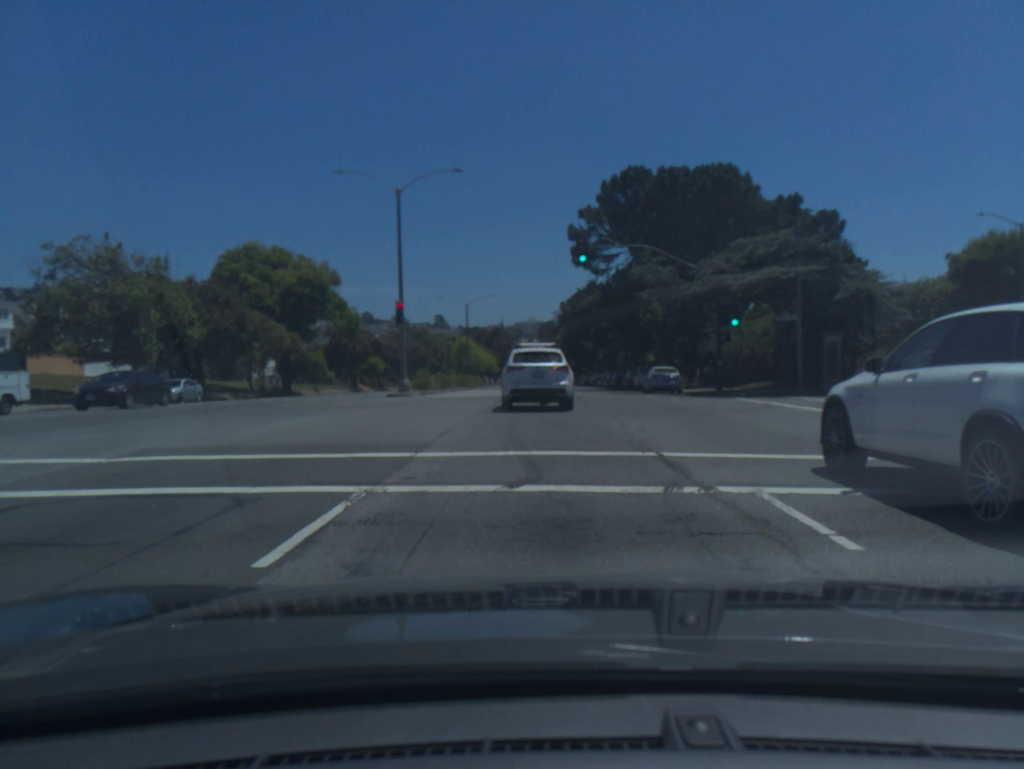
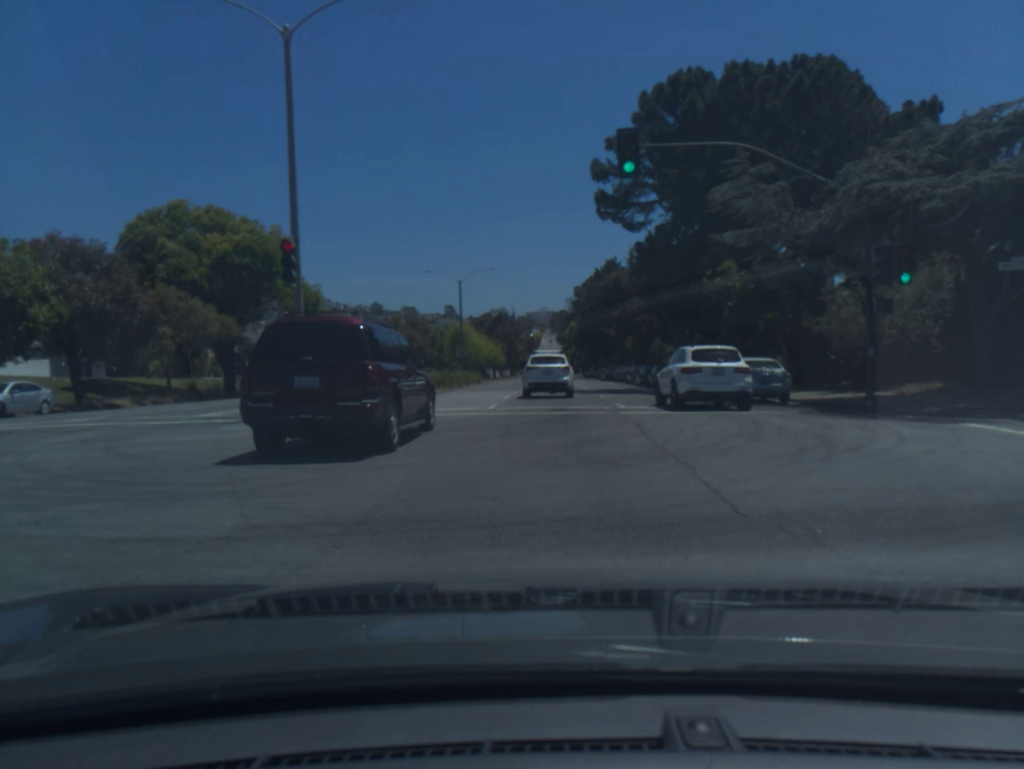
(-0.1, +16.0) m; 0°
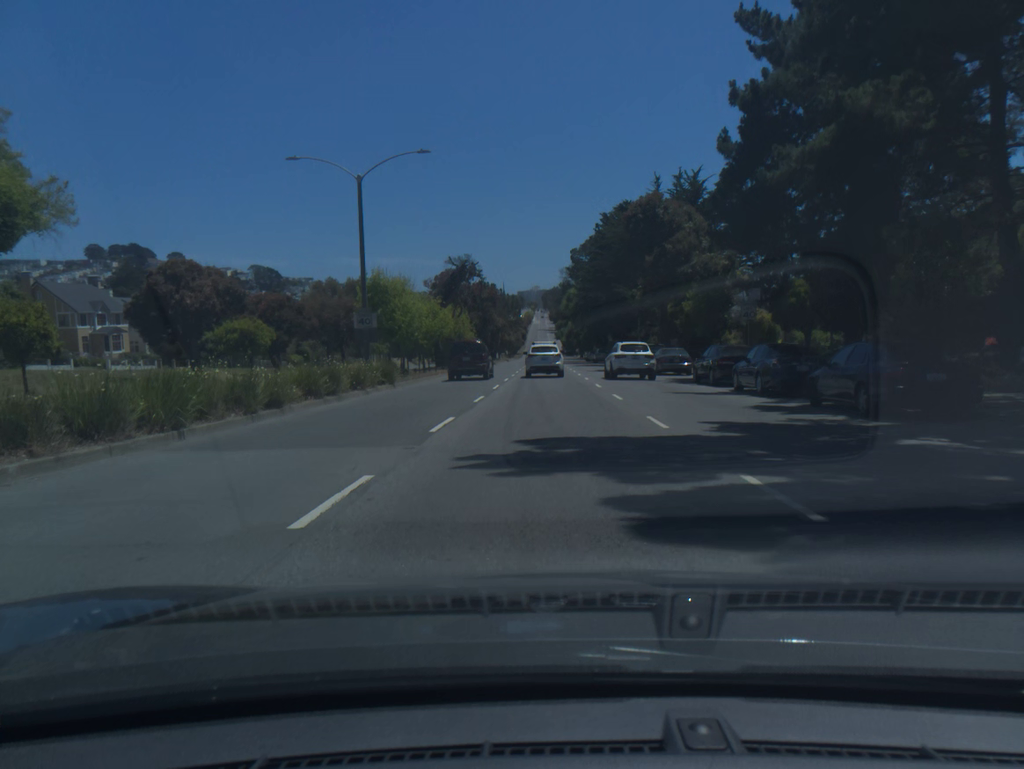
(+0.3, +30.9) m; +1°
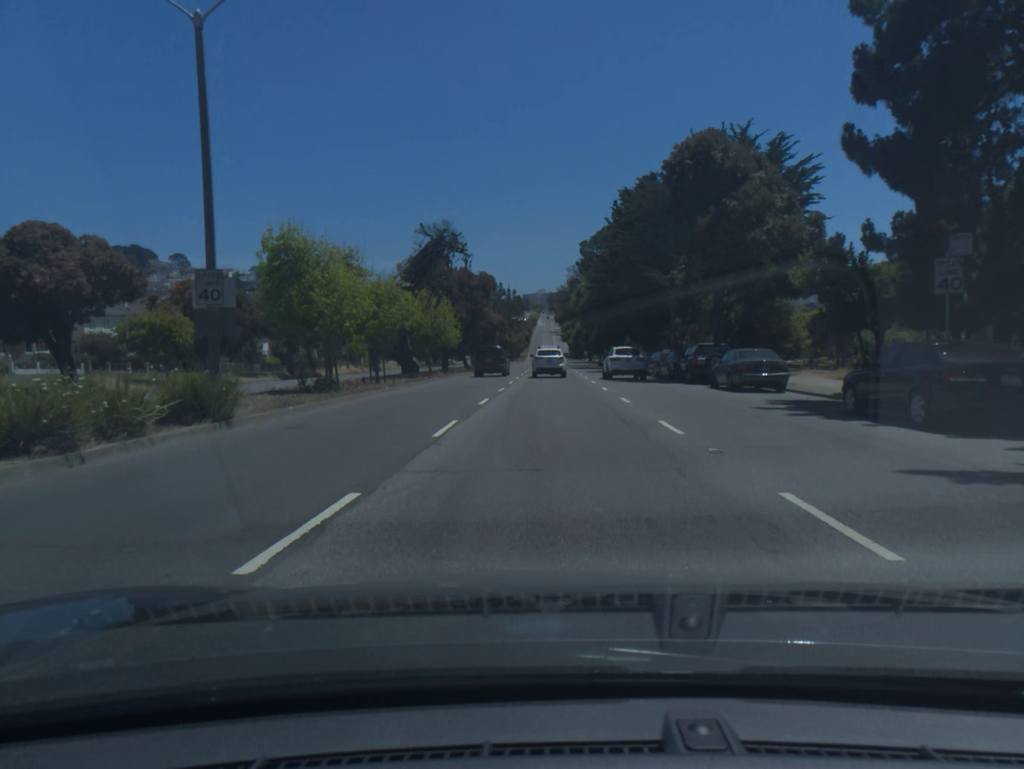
(-0.1, +15.4) m; 0°
